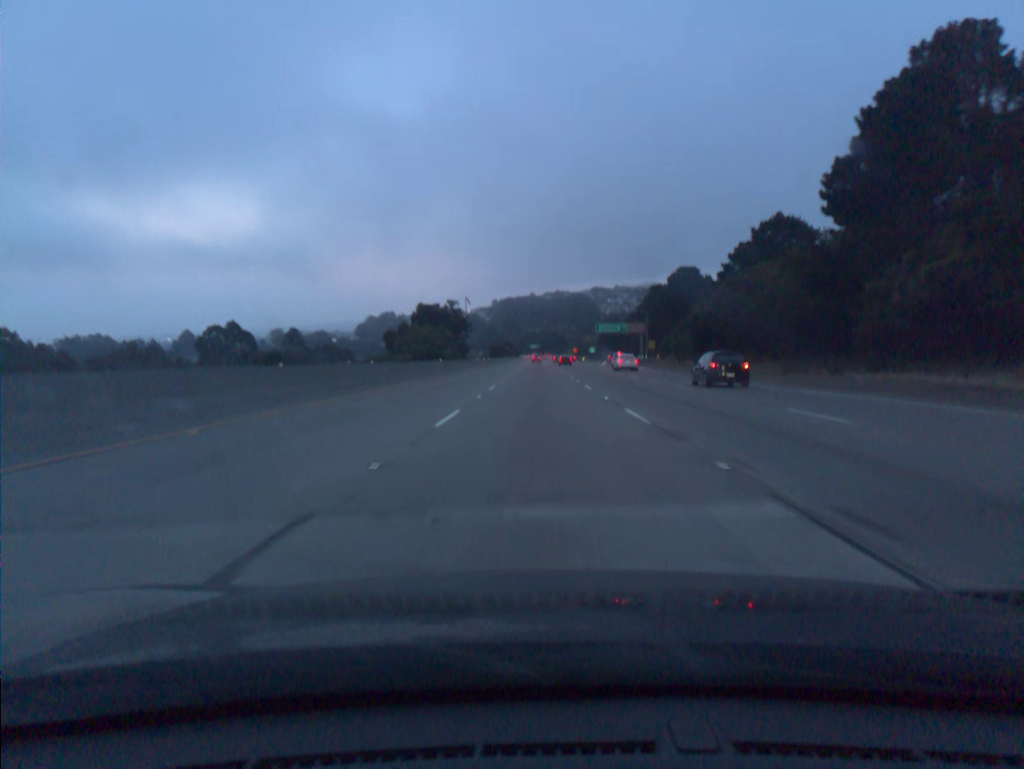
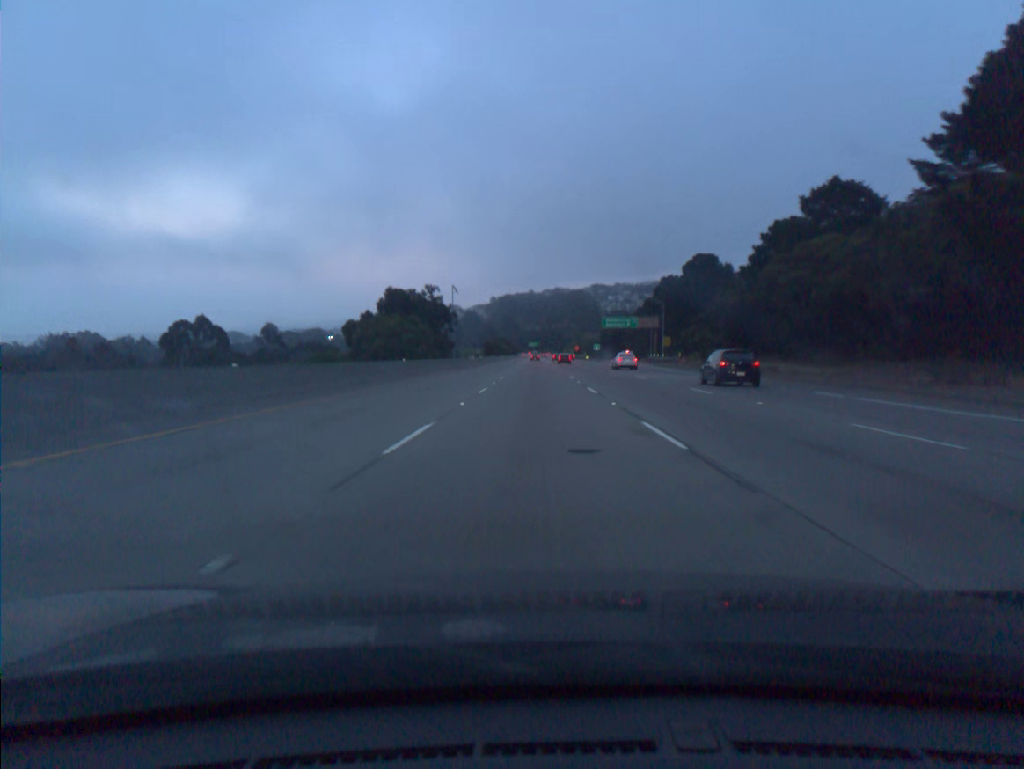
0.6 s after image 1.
(0.0, +18.4) m; 0°
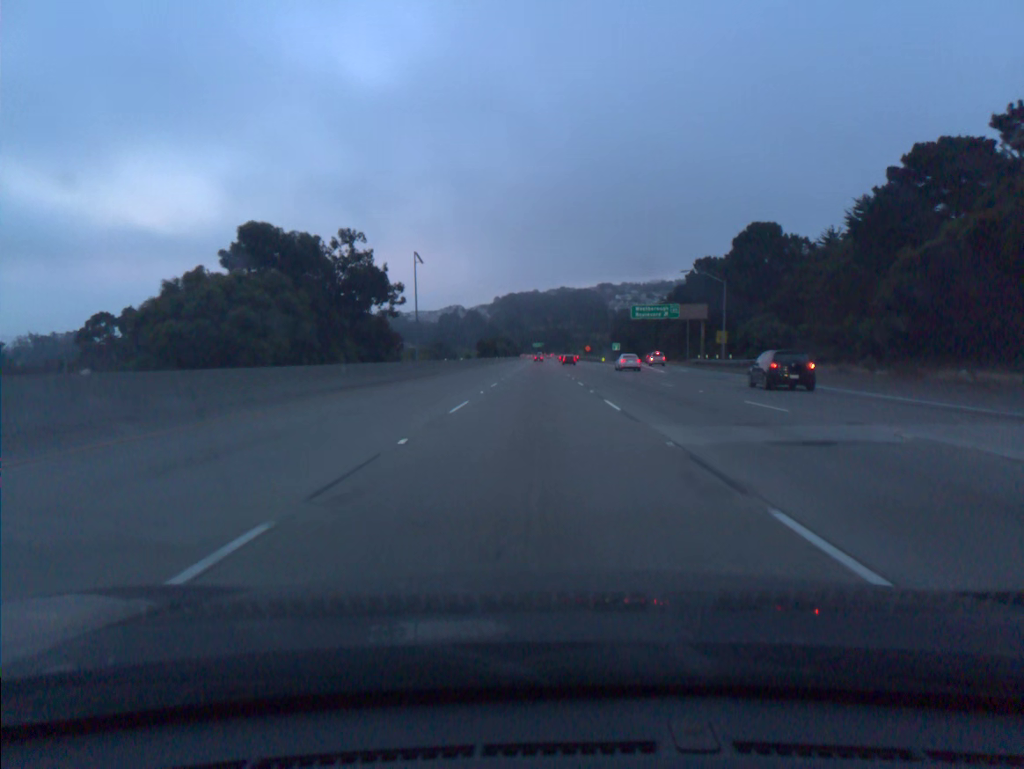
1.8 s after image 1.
(-0.1, +36.9) m; 0°
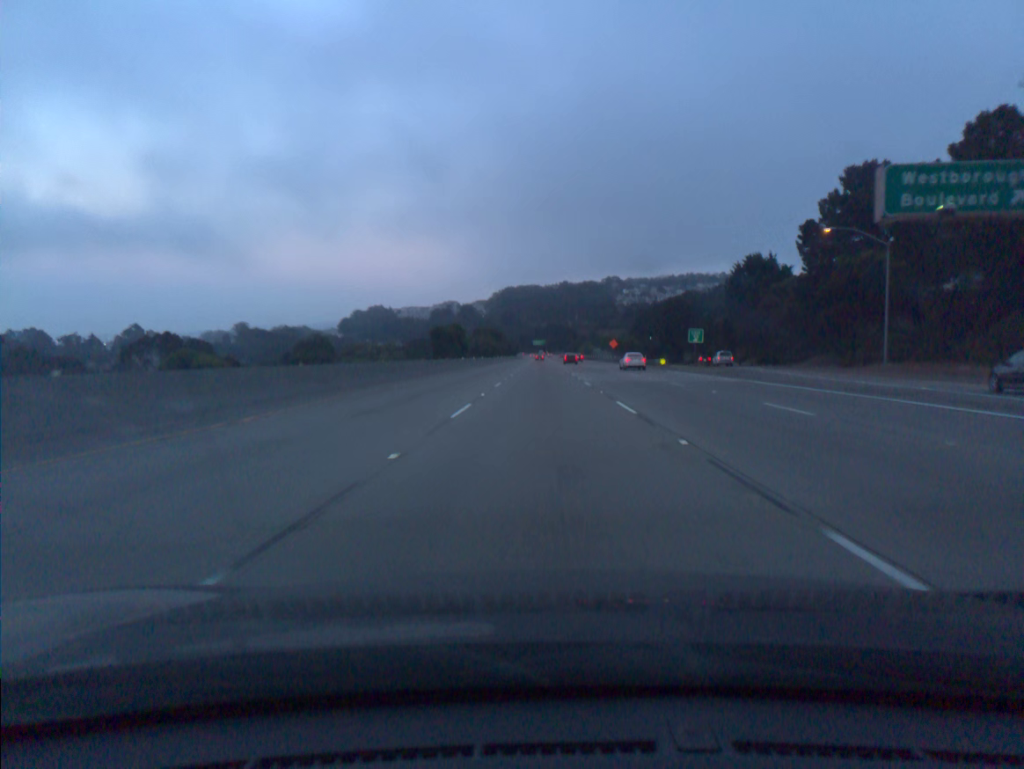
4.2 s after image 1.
(-0.2, +74.1) m; 0°
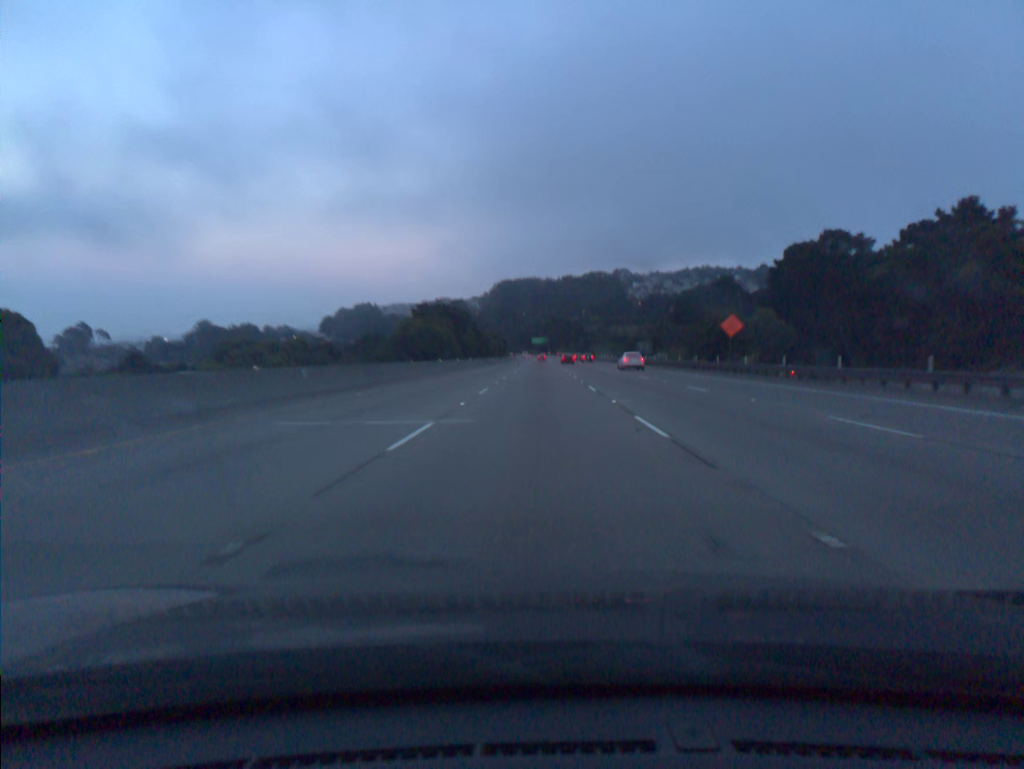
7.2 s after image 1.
(+0.2, +92.5) m; 0°
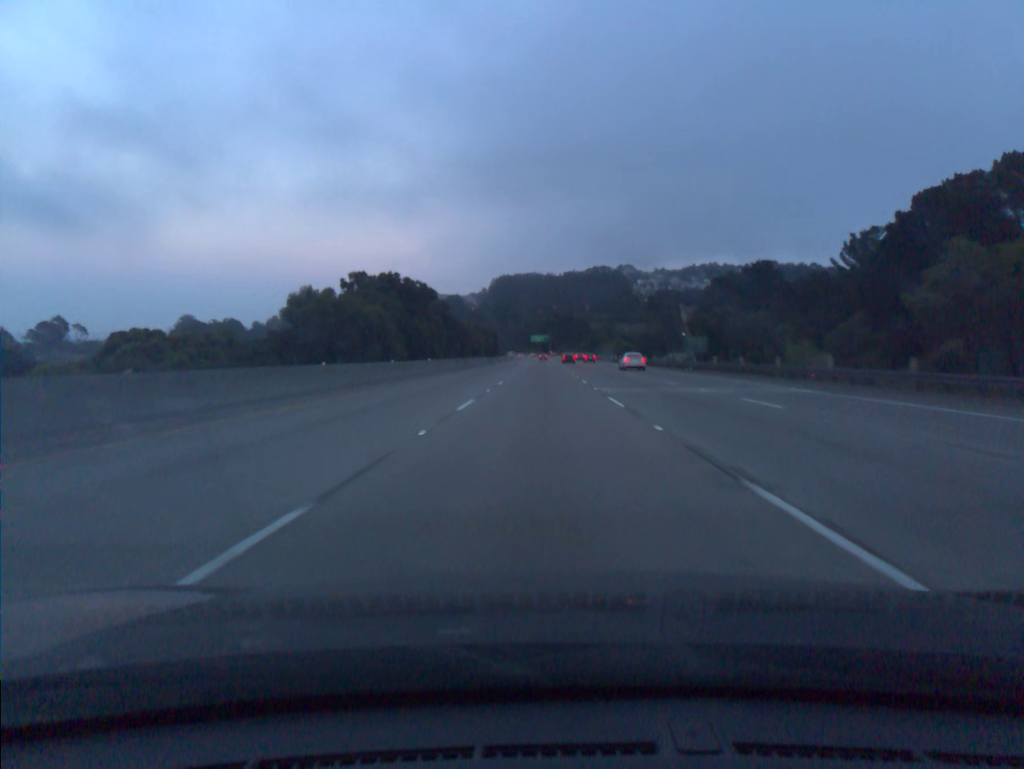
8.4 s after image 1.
(0.0, +36.9) m; 0°
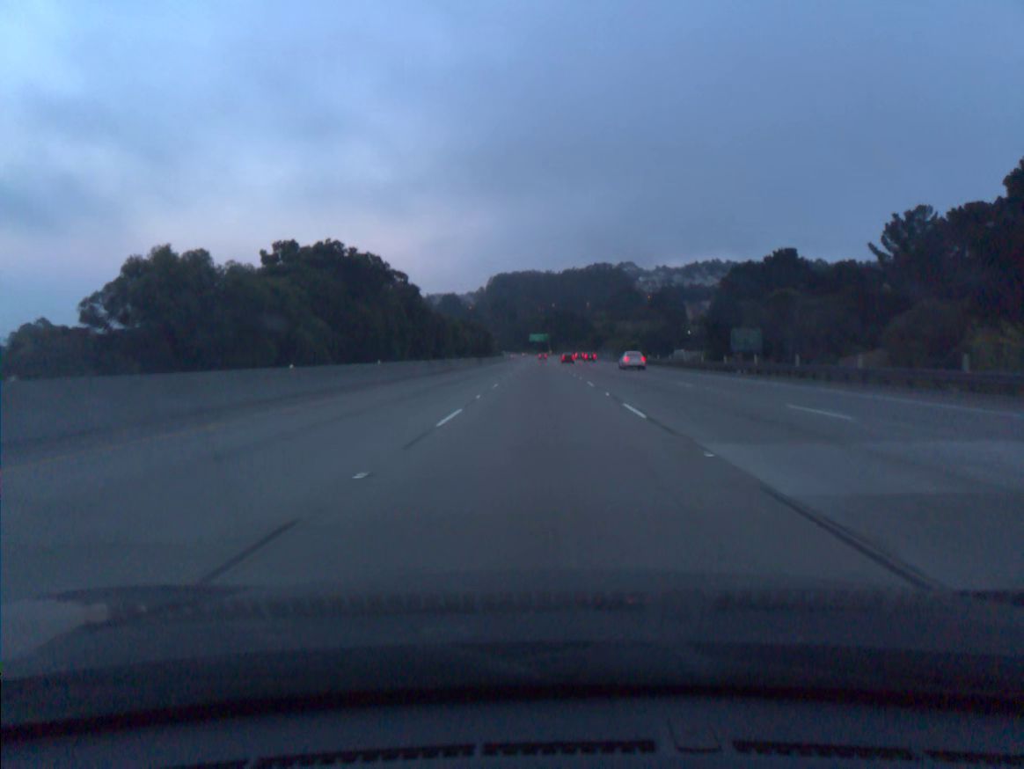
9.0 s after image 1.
(0.0, +18.4) m; 0°
